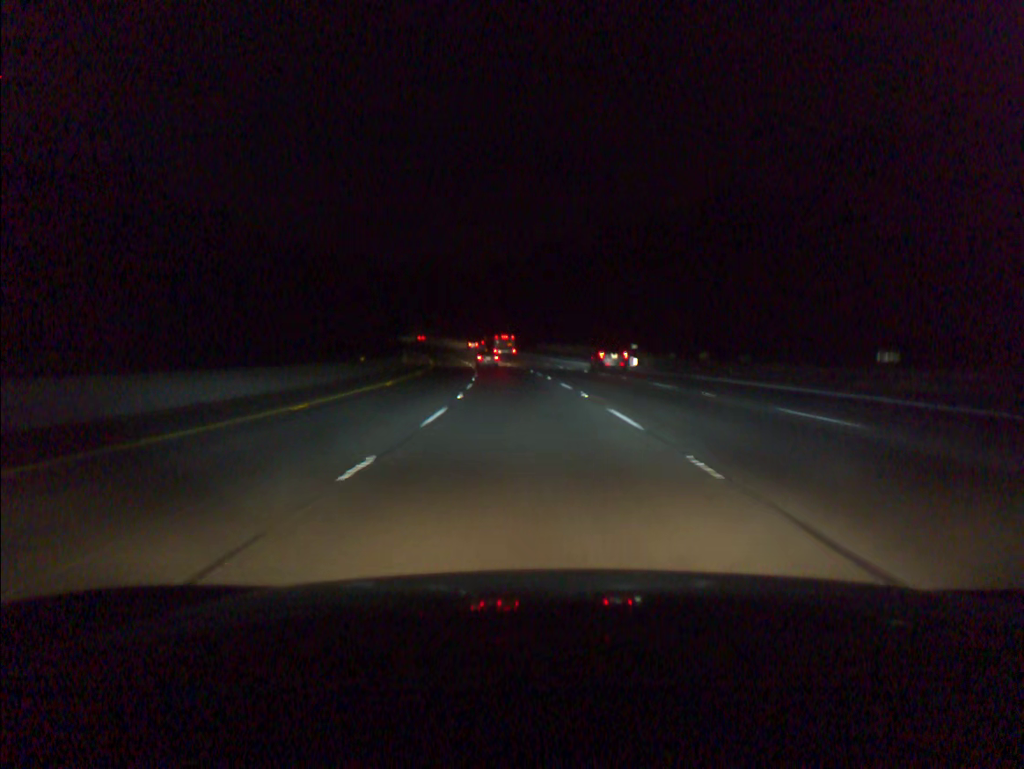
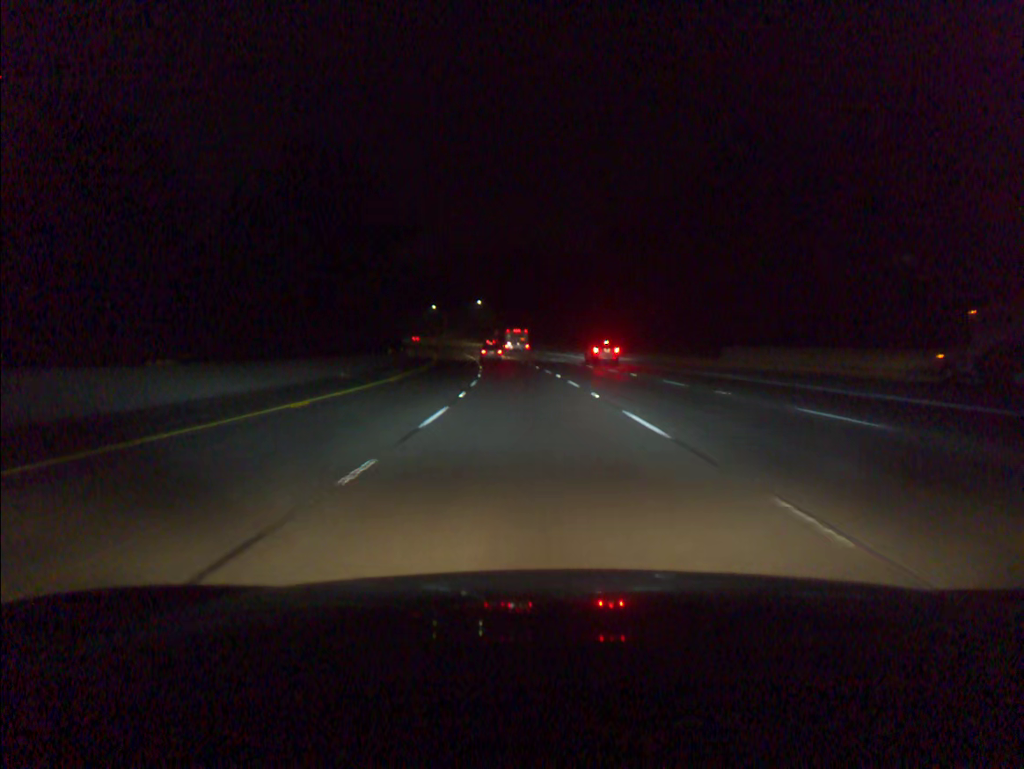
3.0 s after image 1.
(-6.8, +88.4) m; -8°
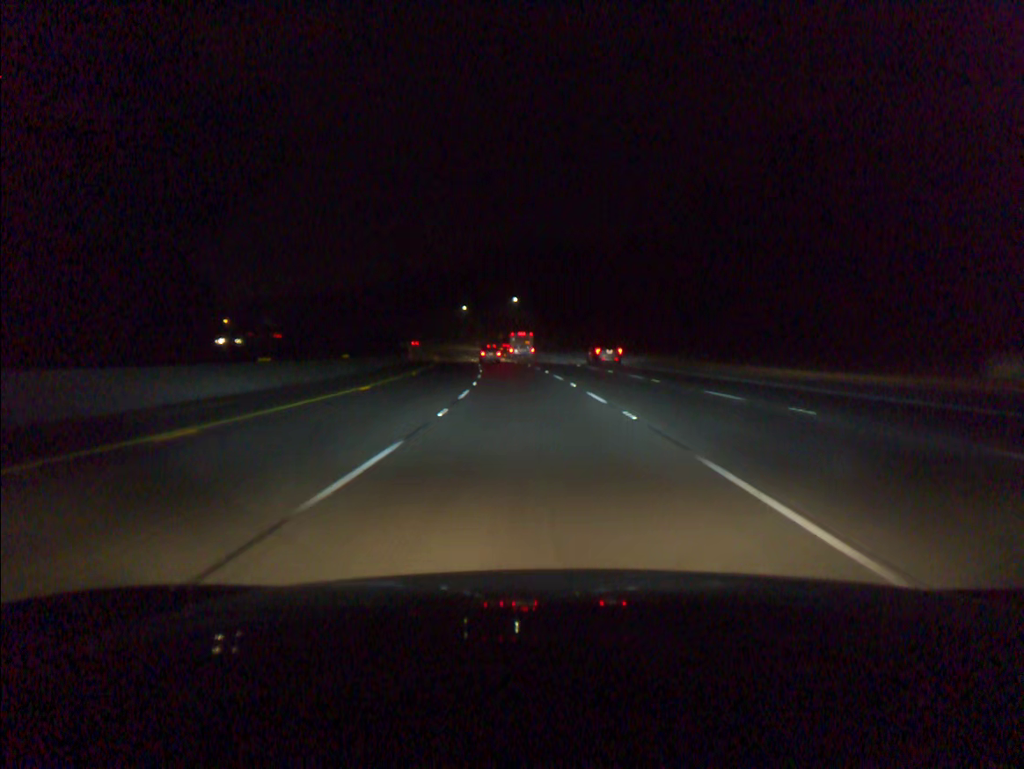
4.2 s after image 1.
(-1.0, +35.7) m; -3°
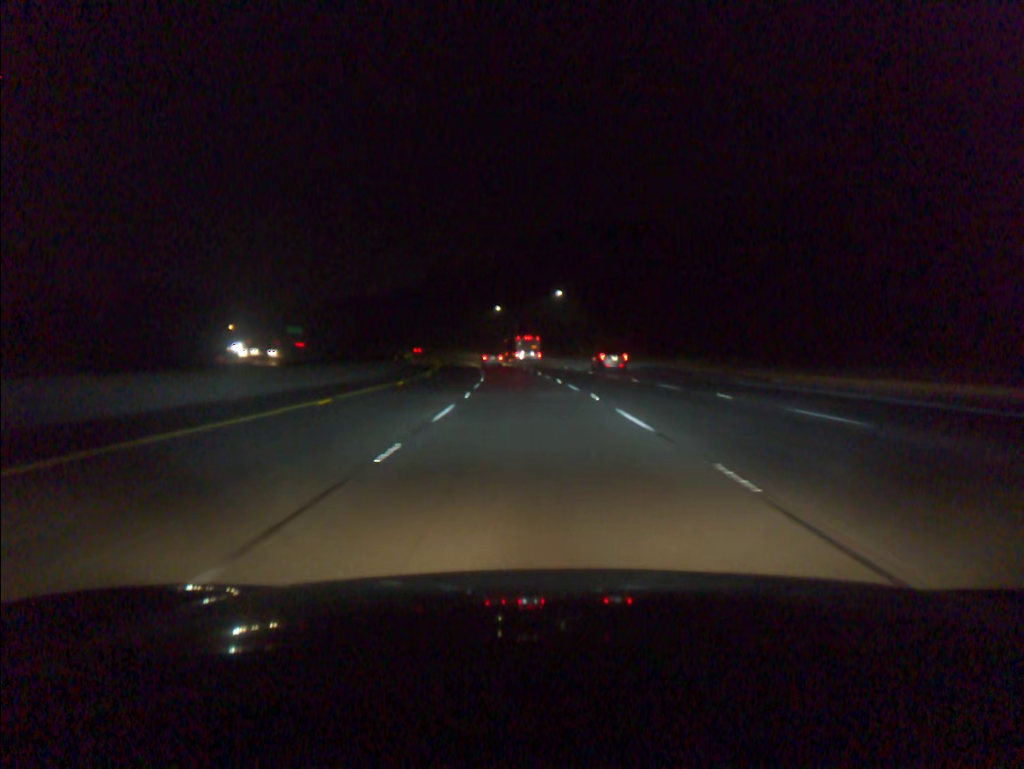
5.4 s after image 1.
(-1.0, +35.7) m; -3°
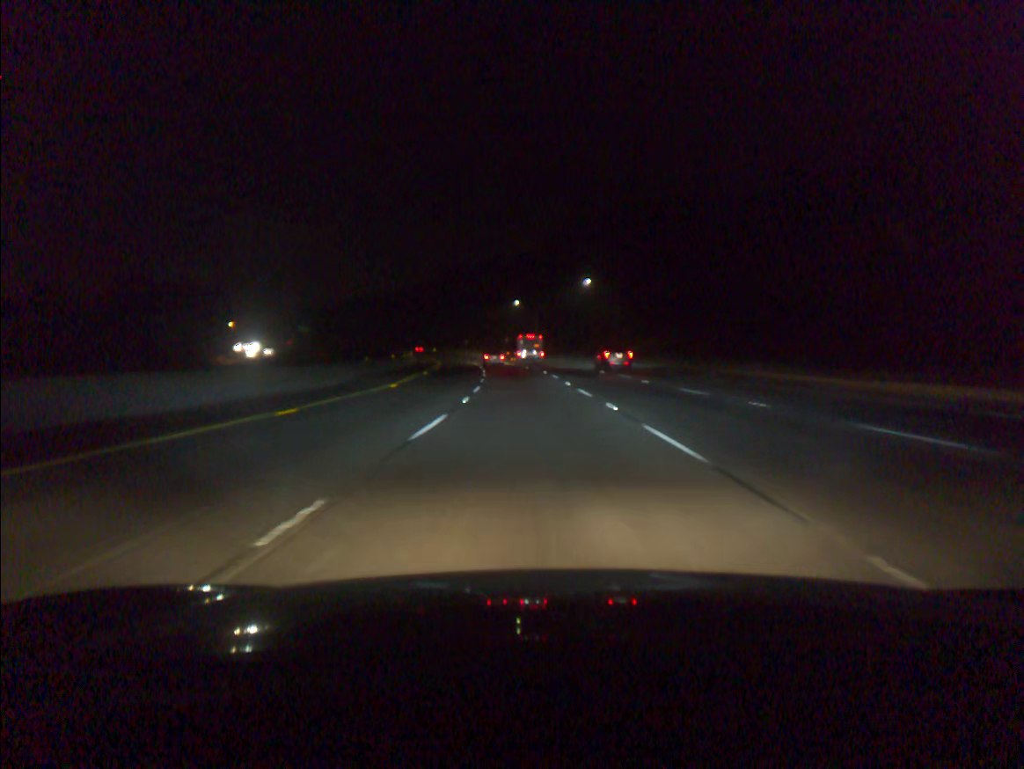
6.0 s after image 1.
(-0.3, +17.8) m; -2°
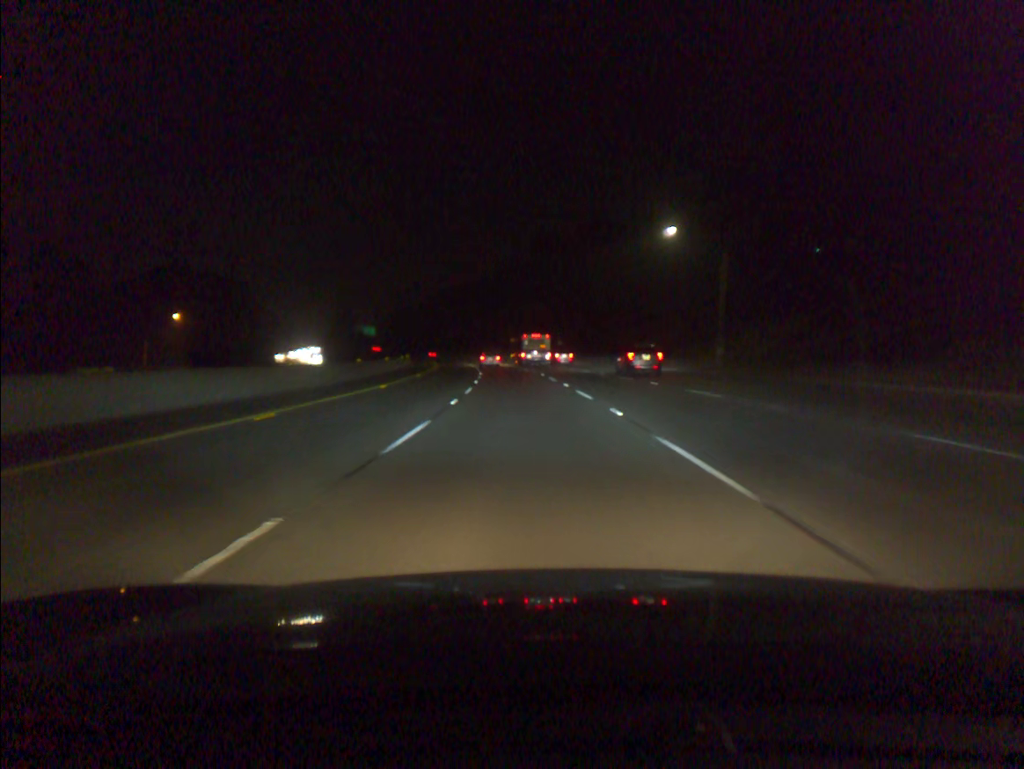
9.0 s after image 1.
(-5.9, +89.0) m; -8°
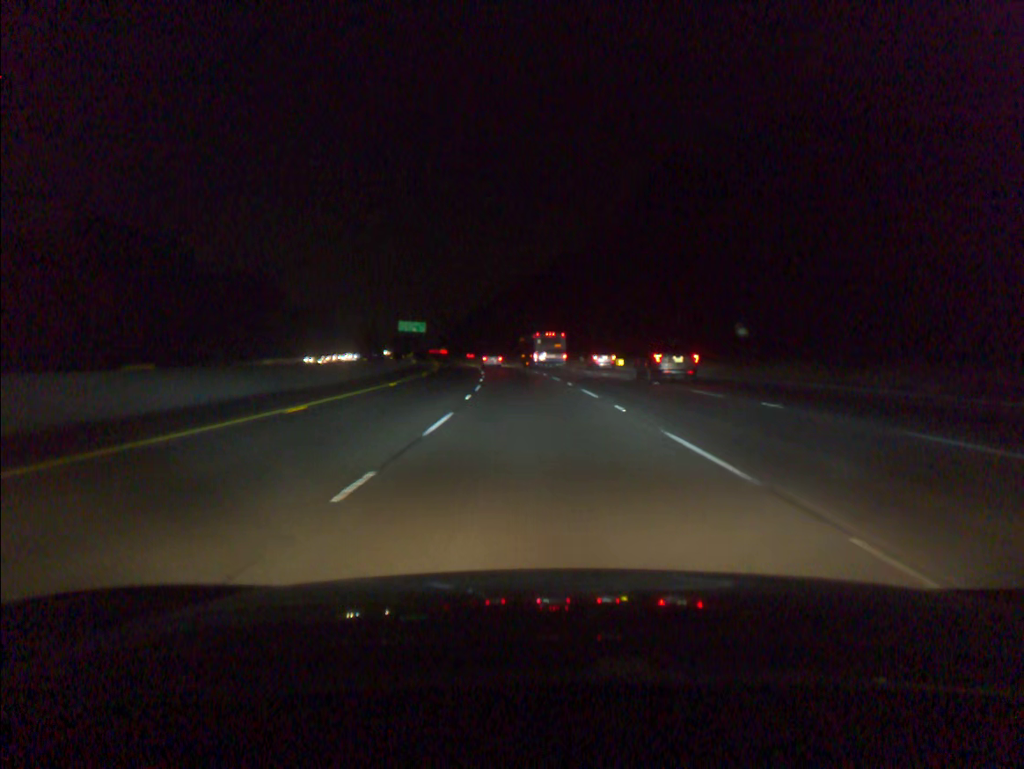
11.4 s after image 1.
(-4.2, +71.4) m; -6°
